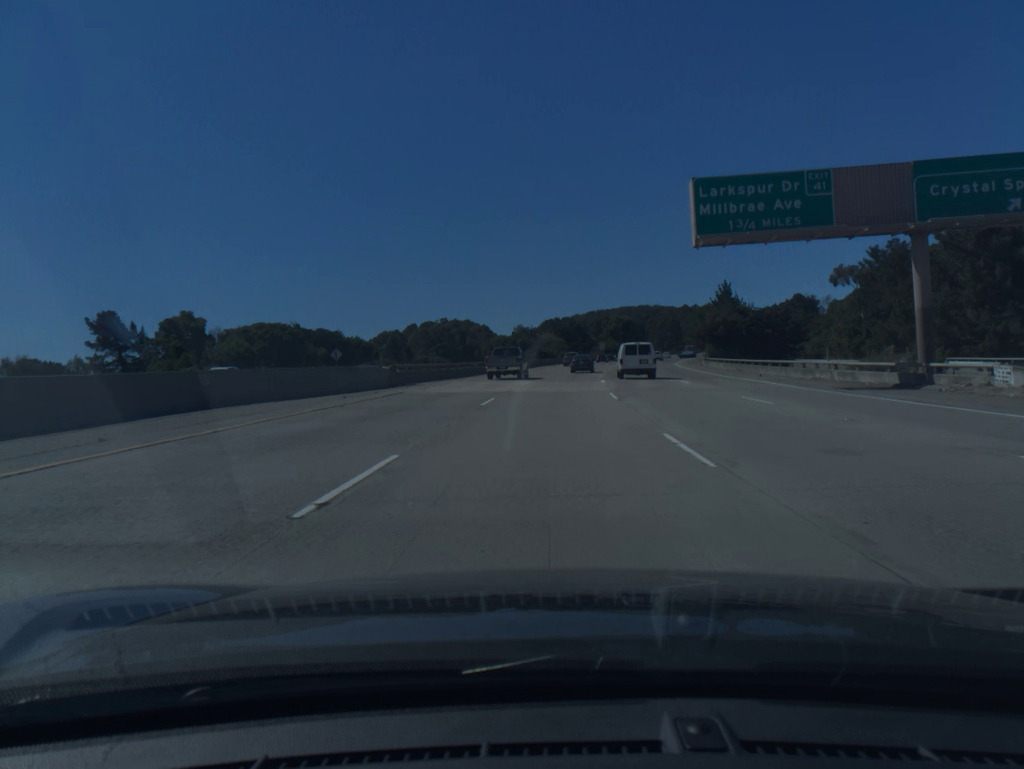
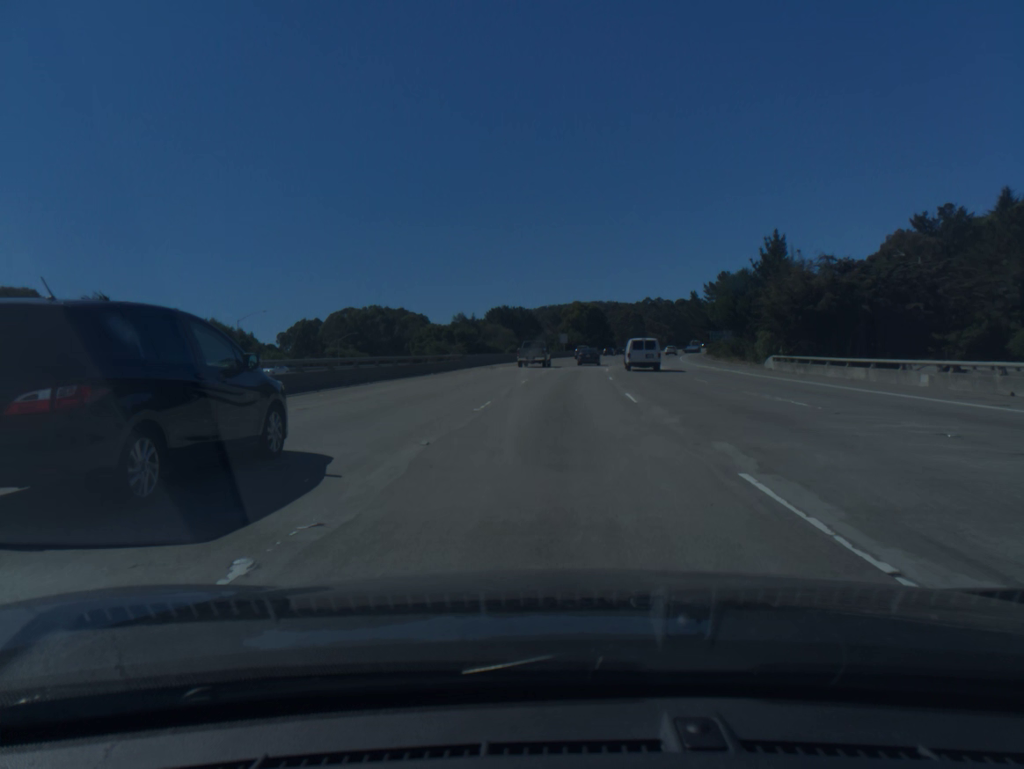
(+1.5, +47.3) m; +4°
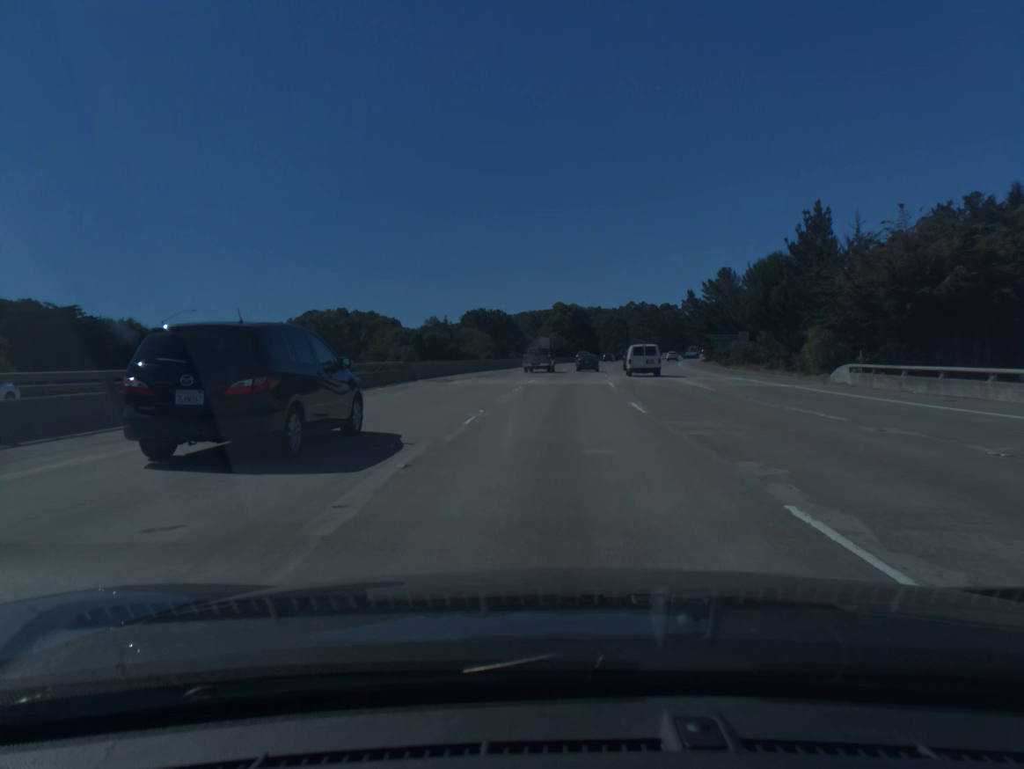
(+0.2, +15.8) m; +1°
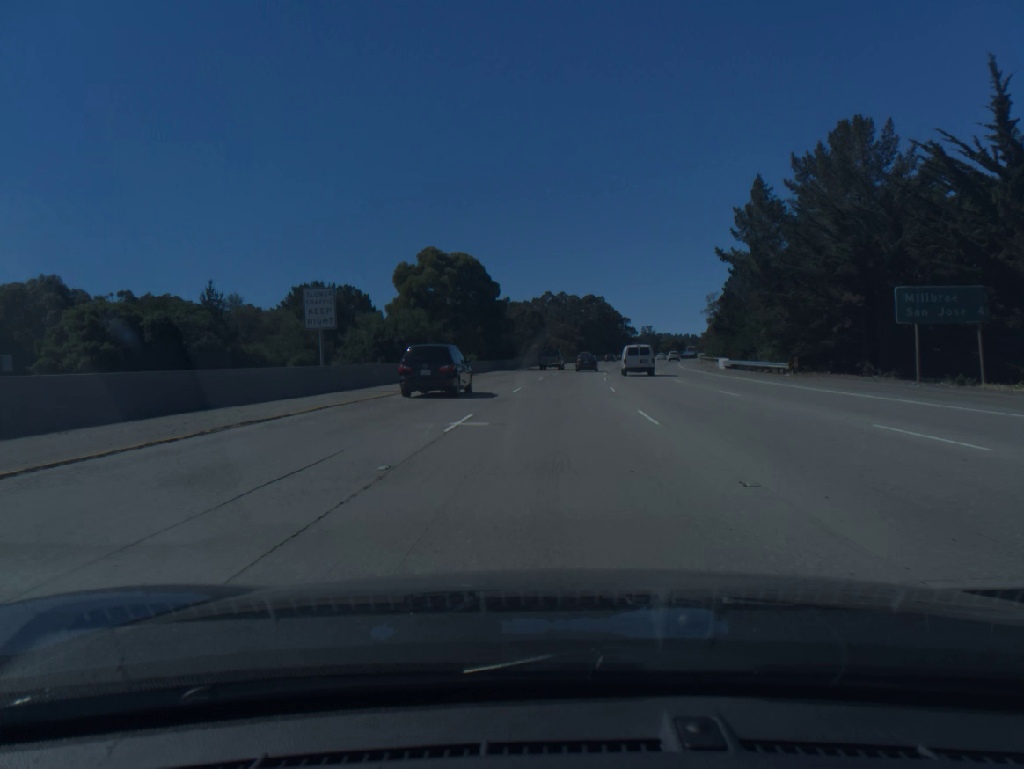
(+4.6, +79.6) m; +7°
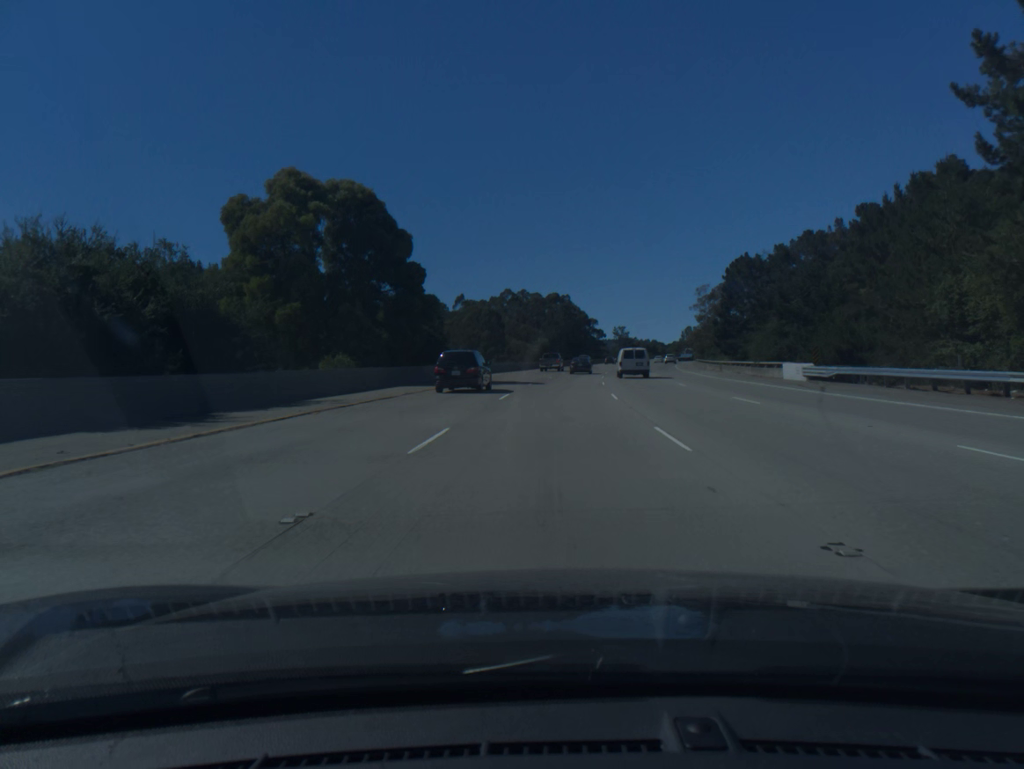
(+0.8, +32.2) m; +3°
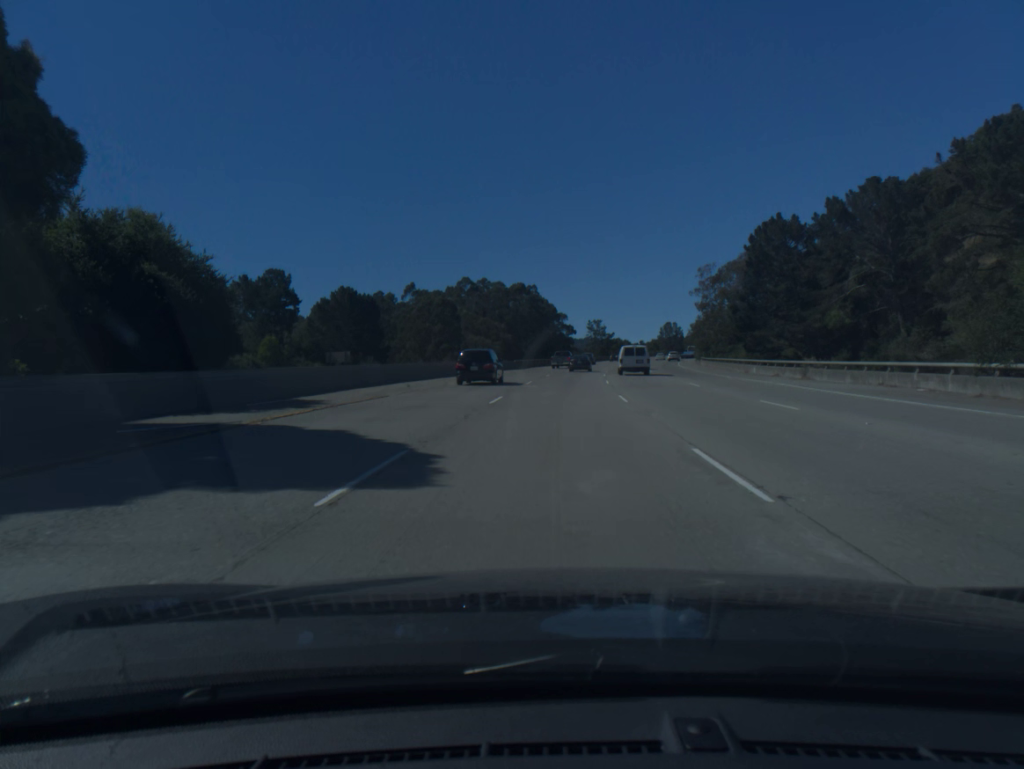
(+0.7, +32.4) m; +3°
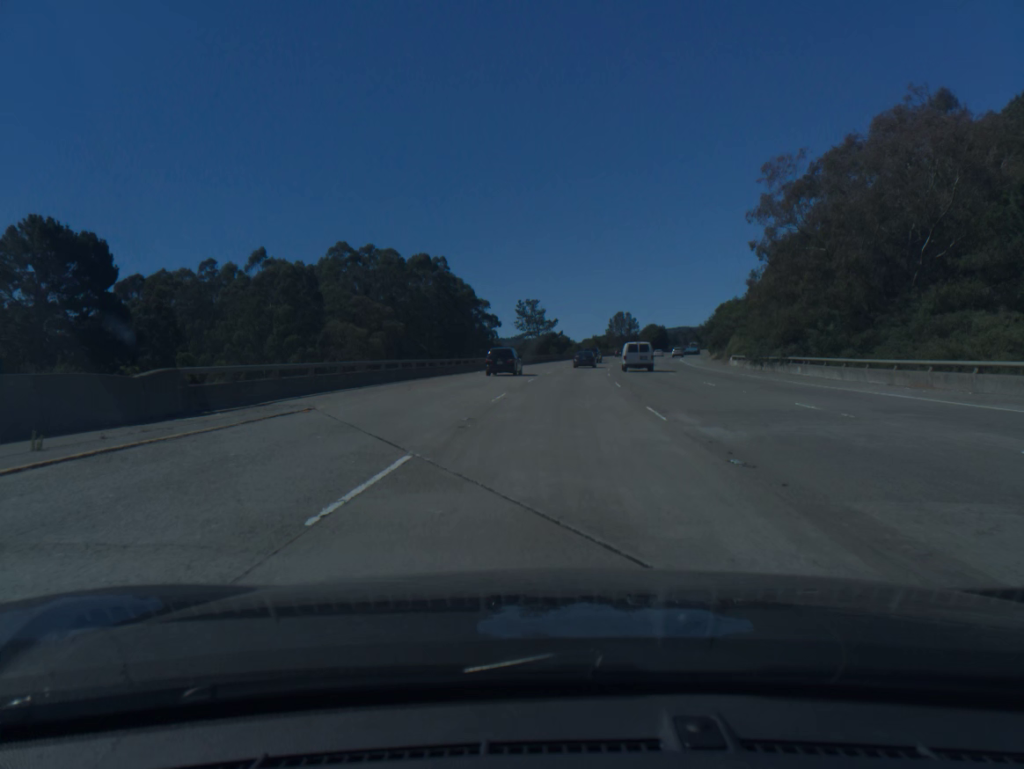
(+3.0, +65.2) m; +5°
